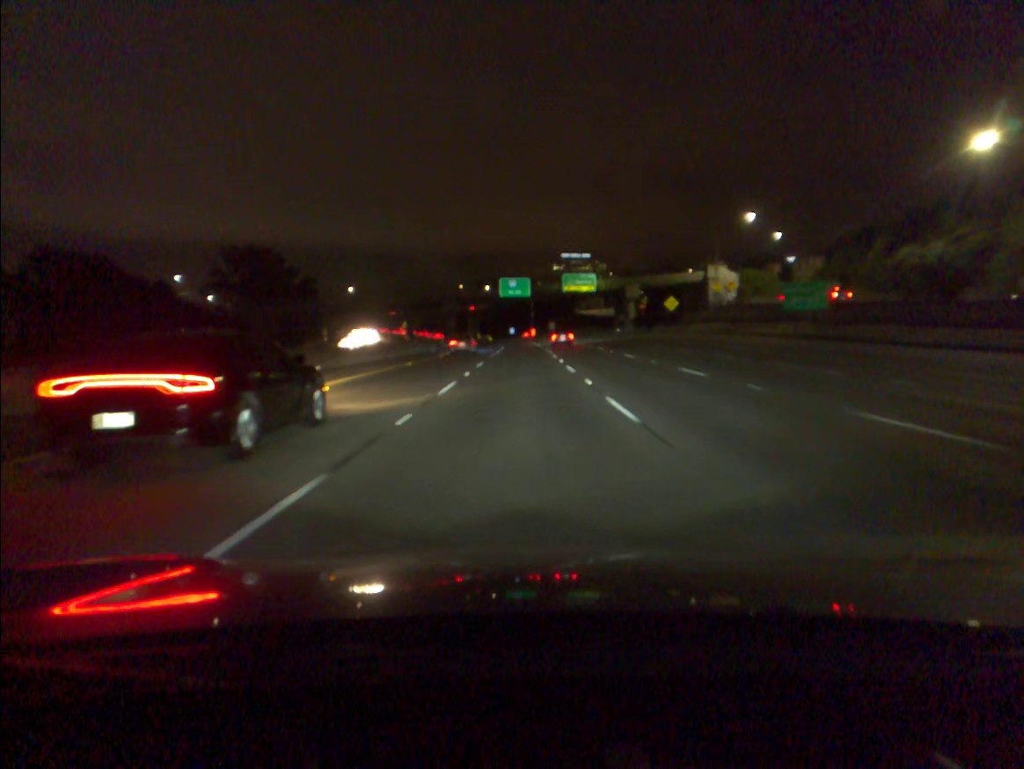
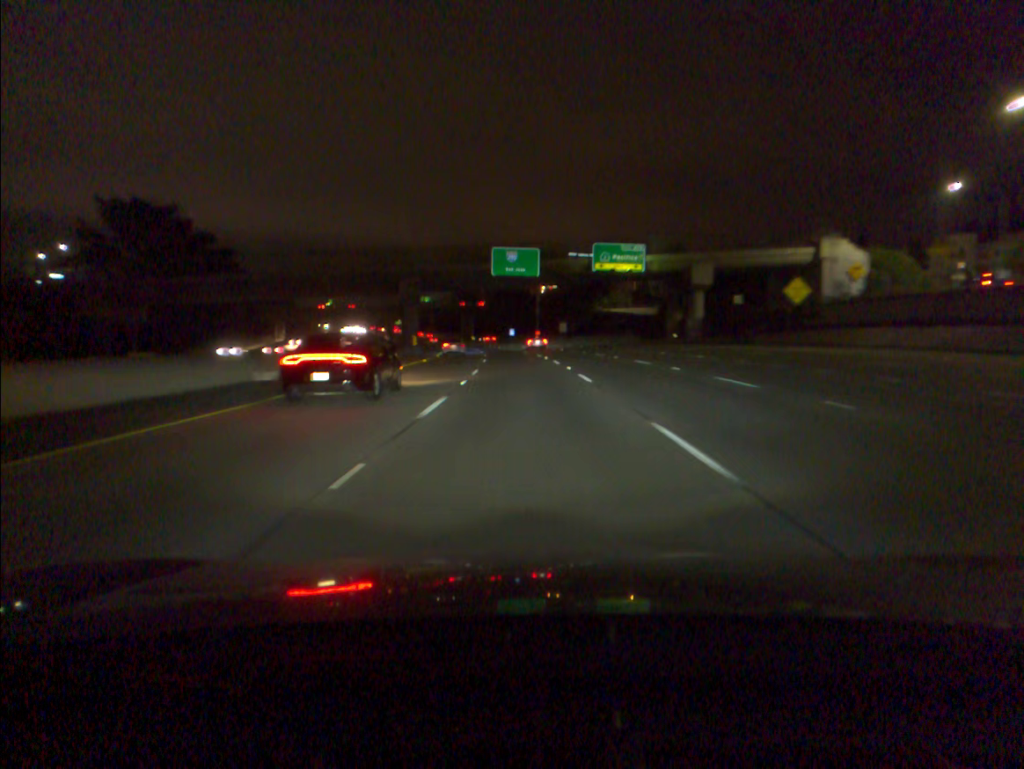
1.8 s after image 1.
(0.0, +48.2) m; 0°
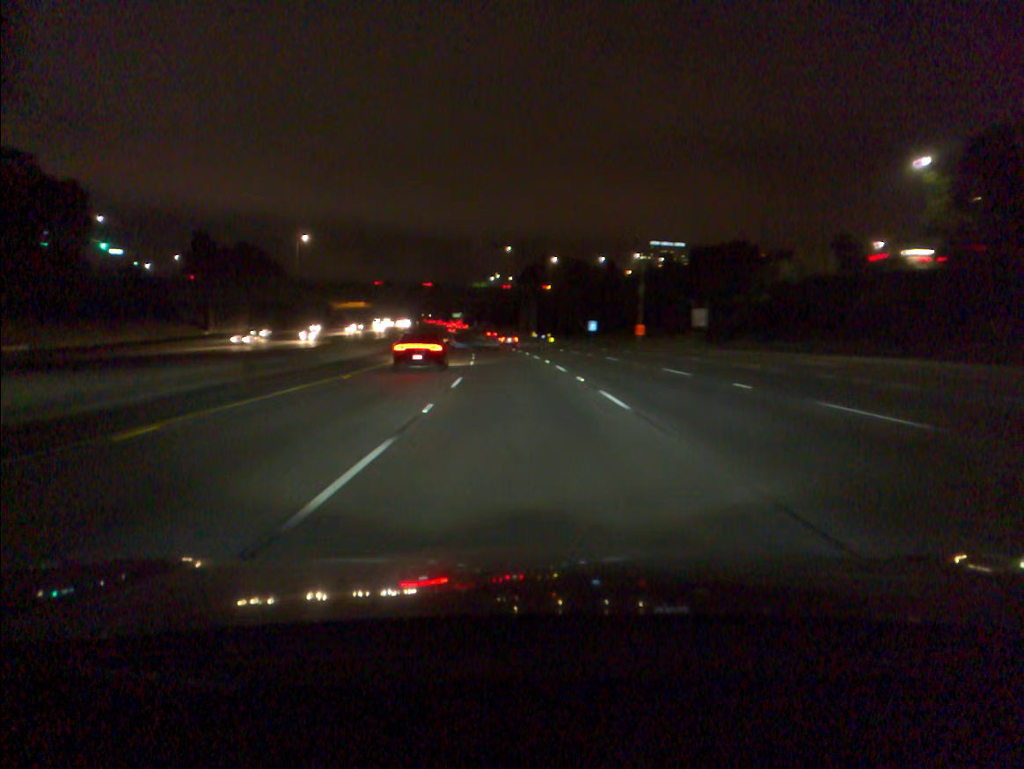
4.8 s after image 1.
(-2.4, +80.7) m; -5°
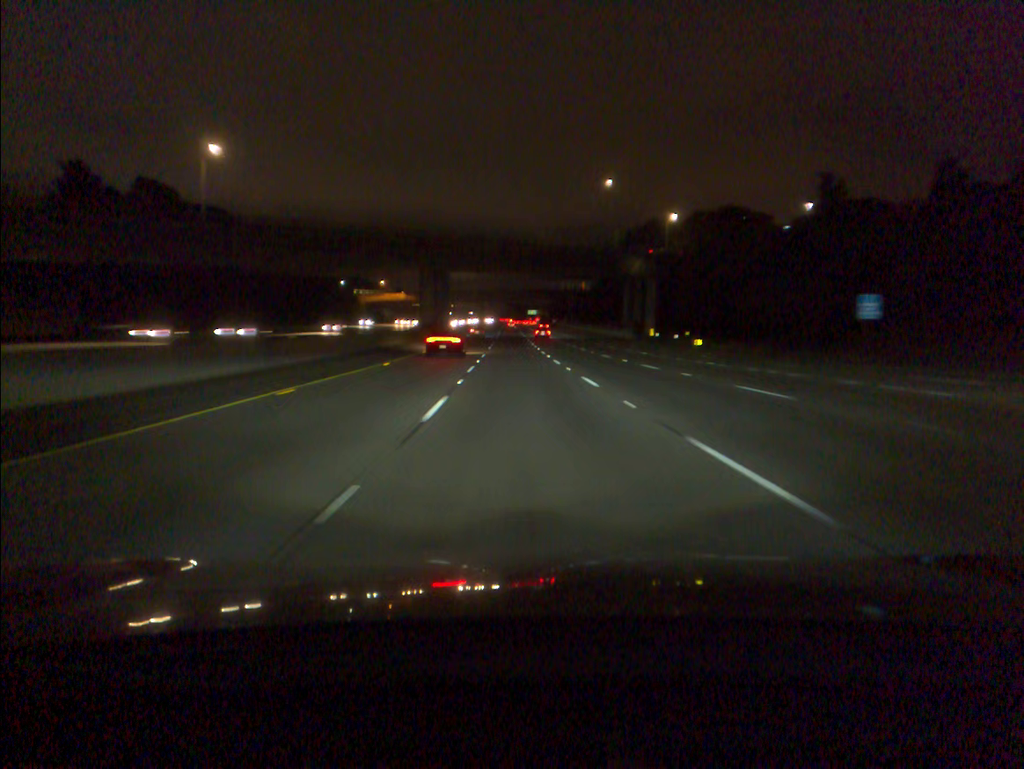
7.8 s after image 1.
(-4.1, +80.9) m; -6°
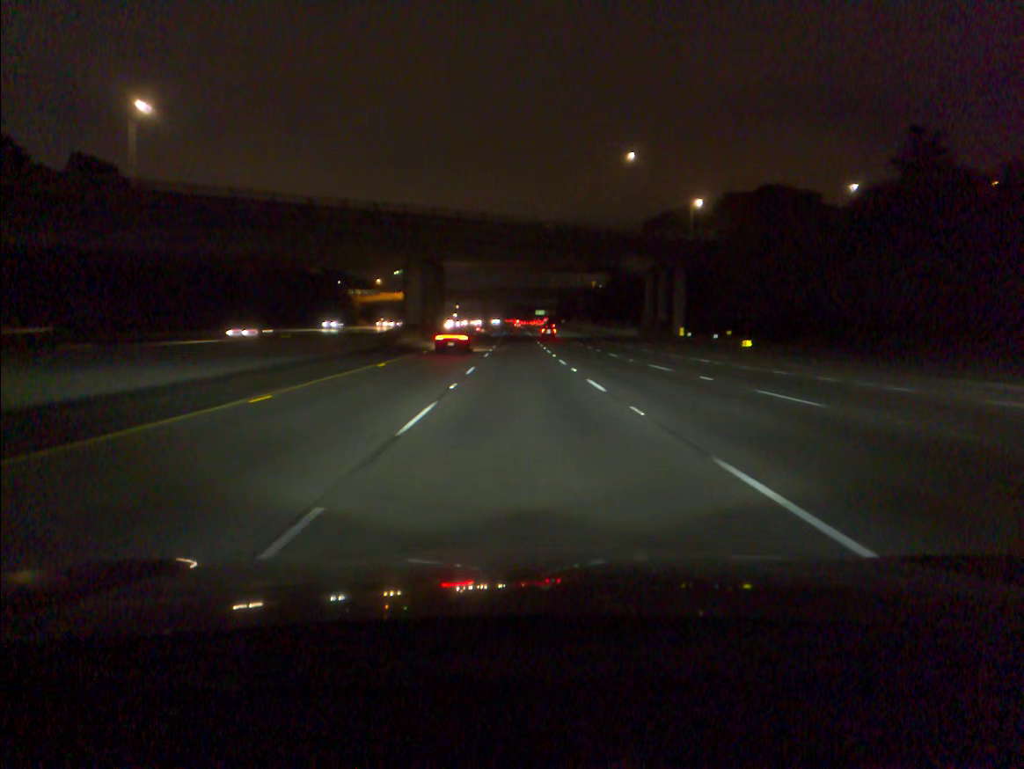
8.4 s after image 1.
(-0.1, +16.2) m; -1°
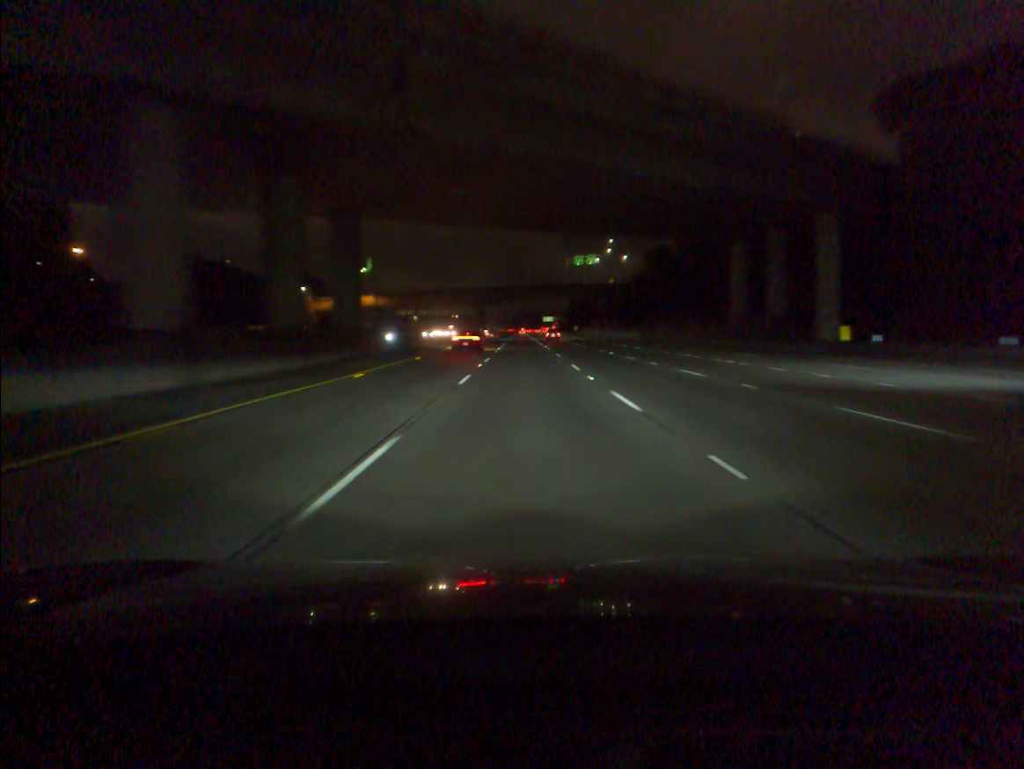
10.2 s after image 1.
(-0.3, +48.6) m; 0°
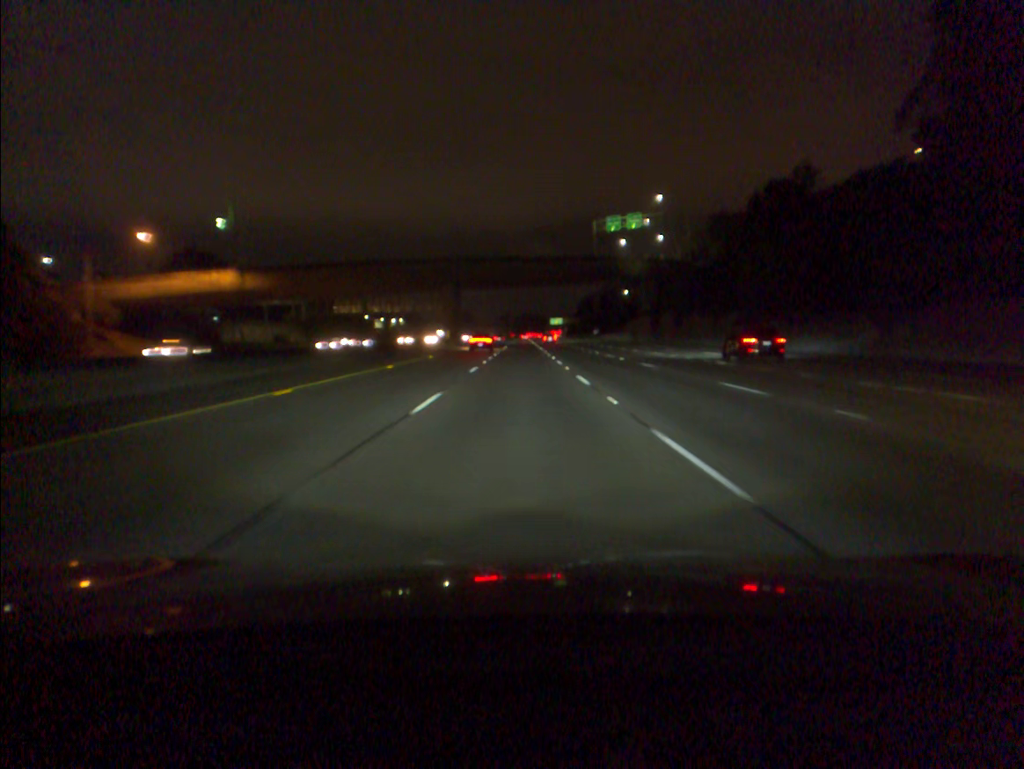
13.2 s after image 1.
(0.0, +80.3) m; 0°
